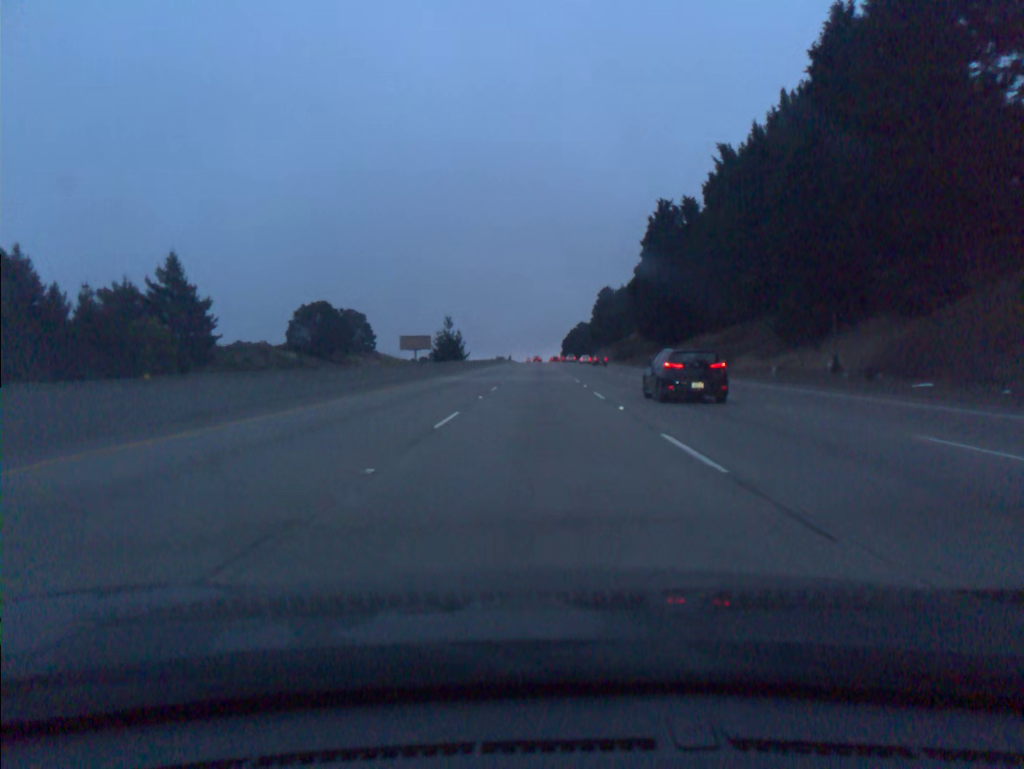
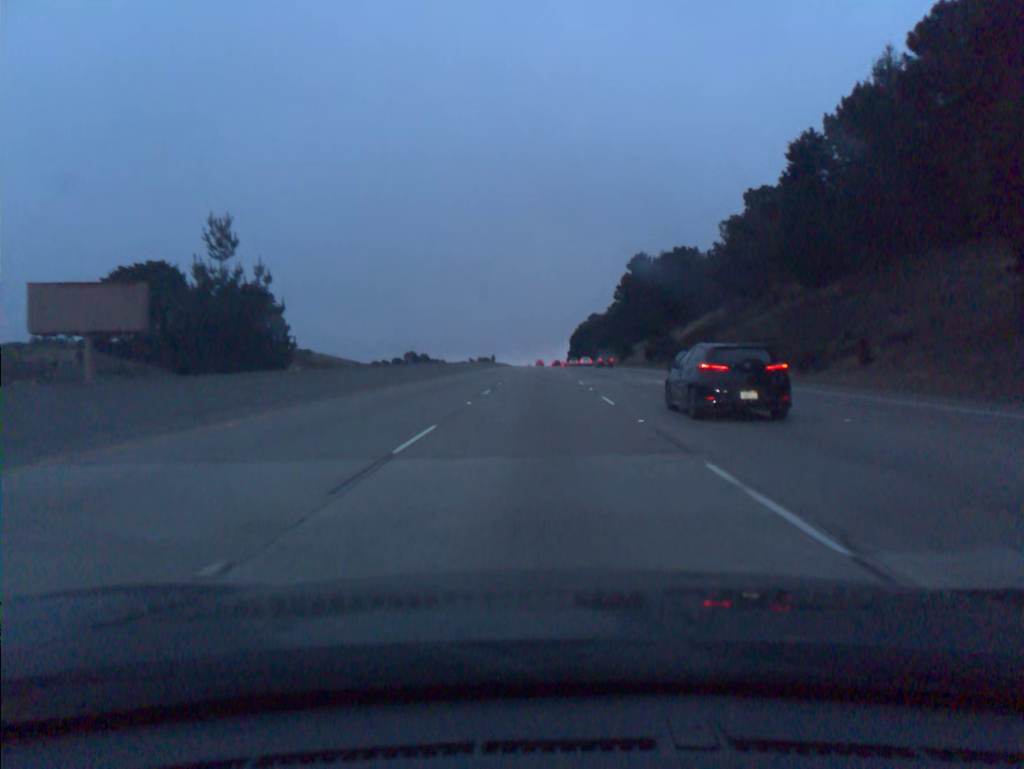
(0.0, +91.3) m; 0°
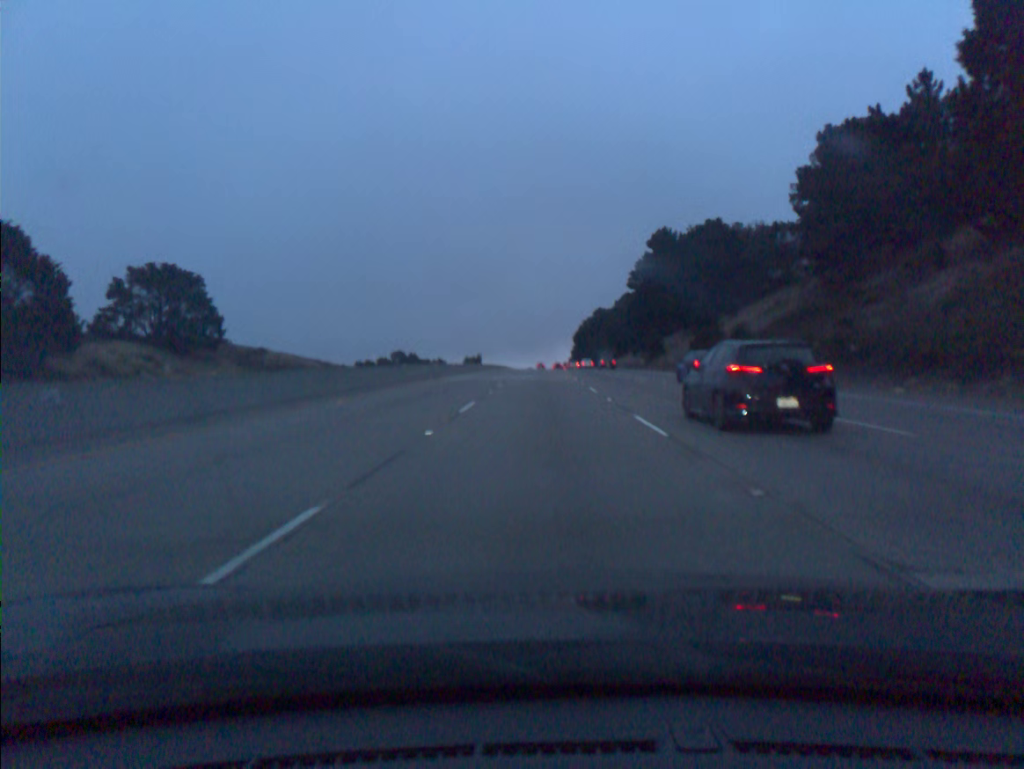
(0.0, +36.5) m; 0°
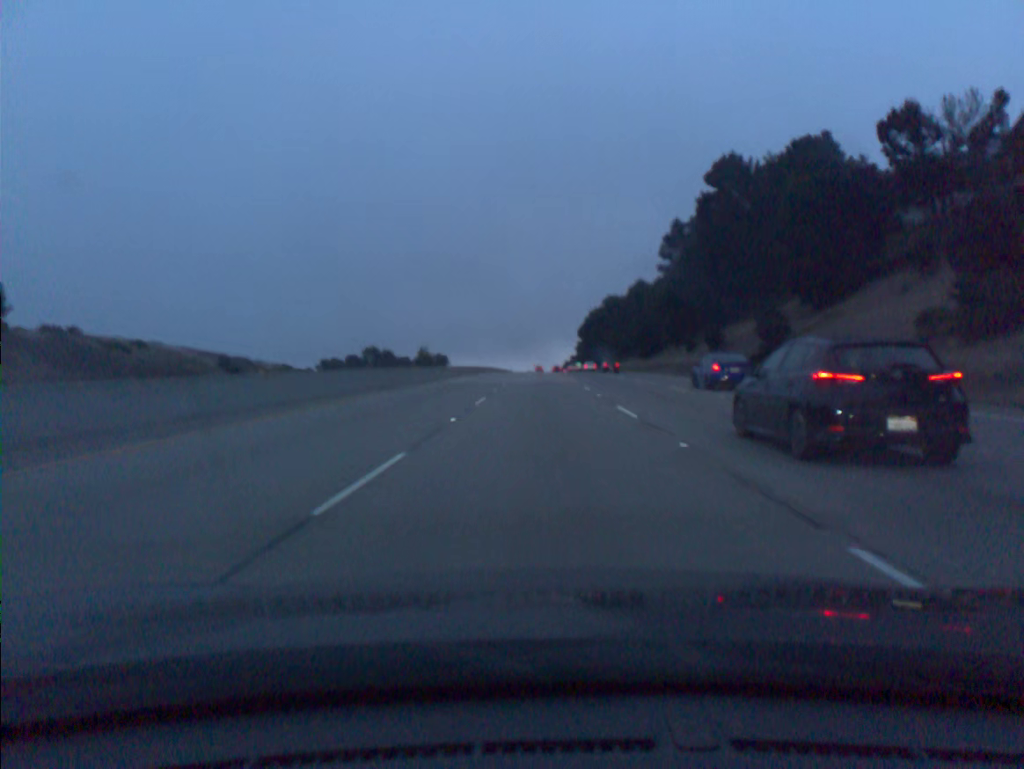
(0.0, +54.9) m; 0°
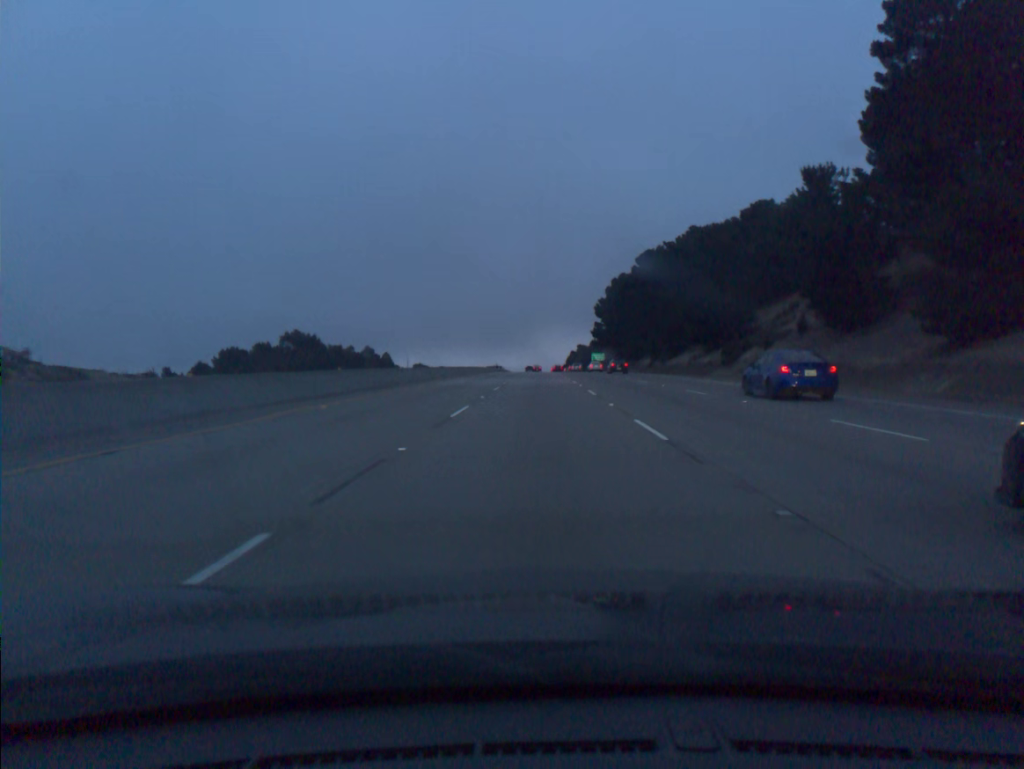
(+0.1, +92.0) m; 0°
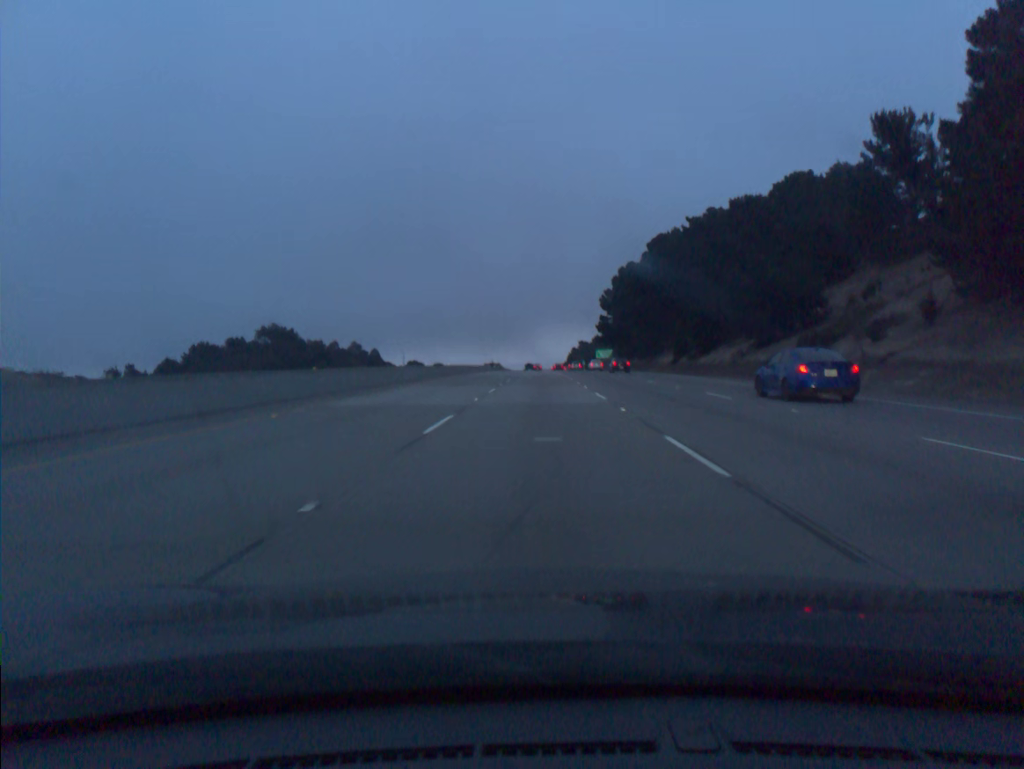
(0.0, +18.5) m; 0°
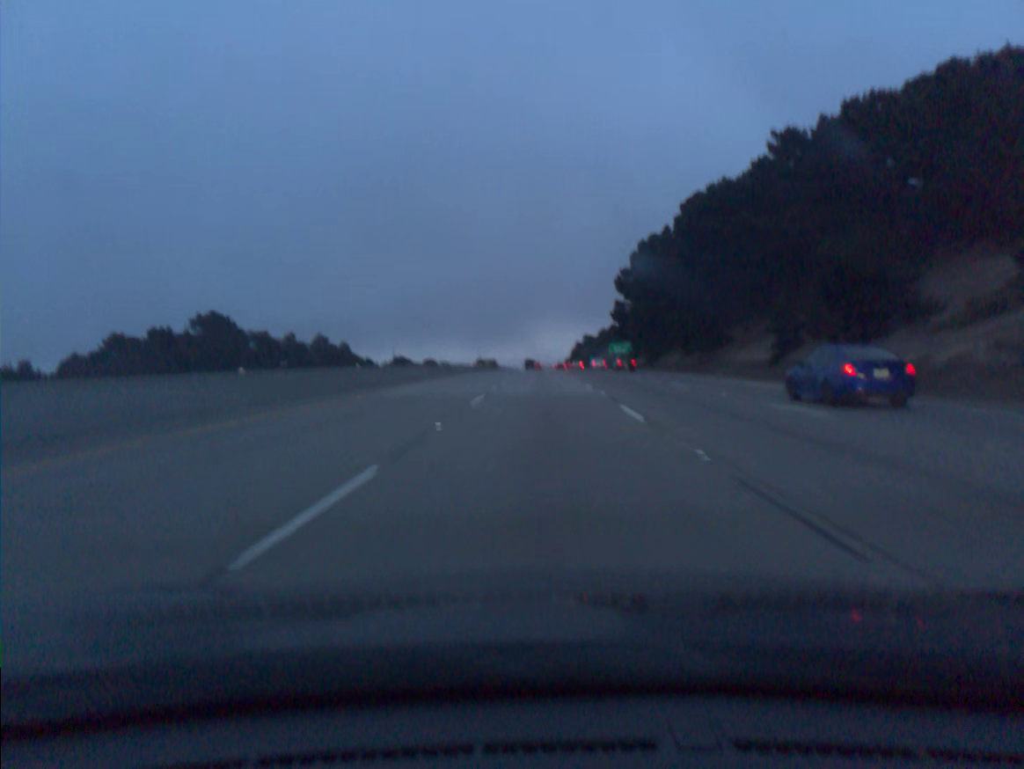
(0.0, +37.0) m; 0°
